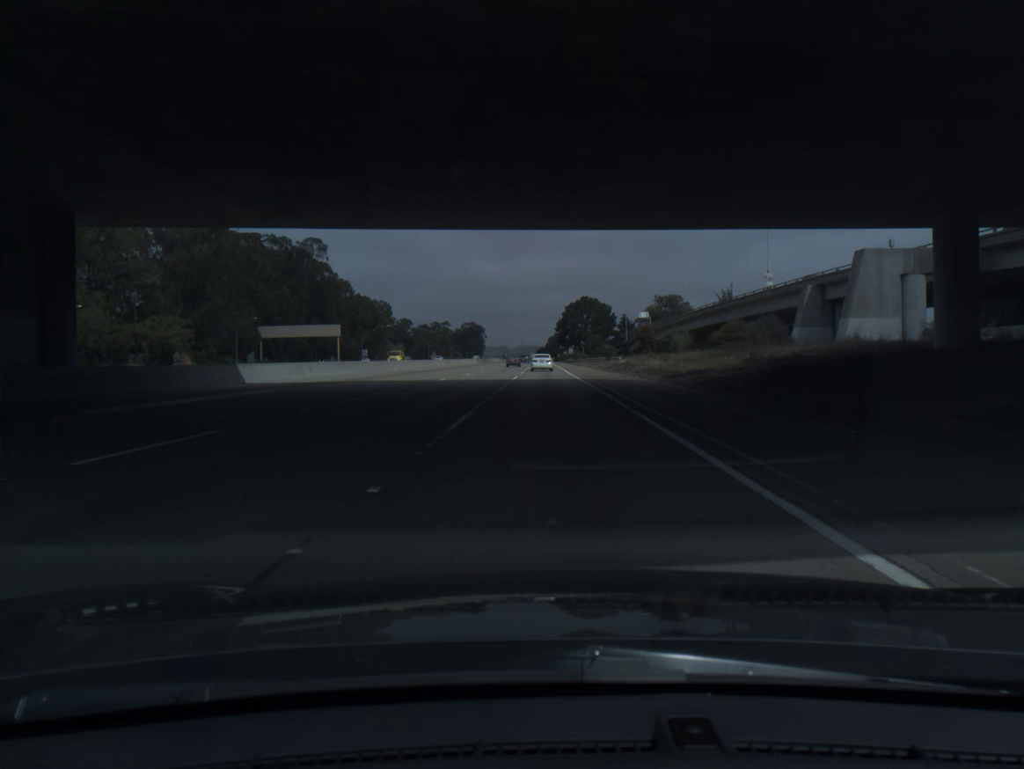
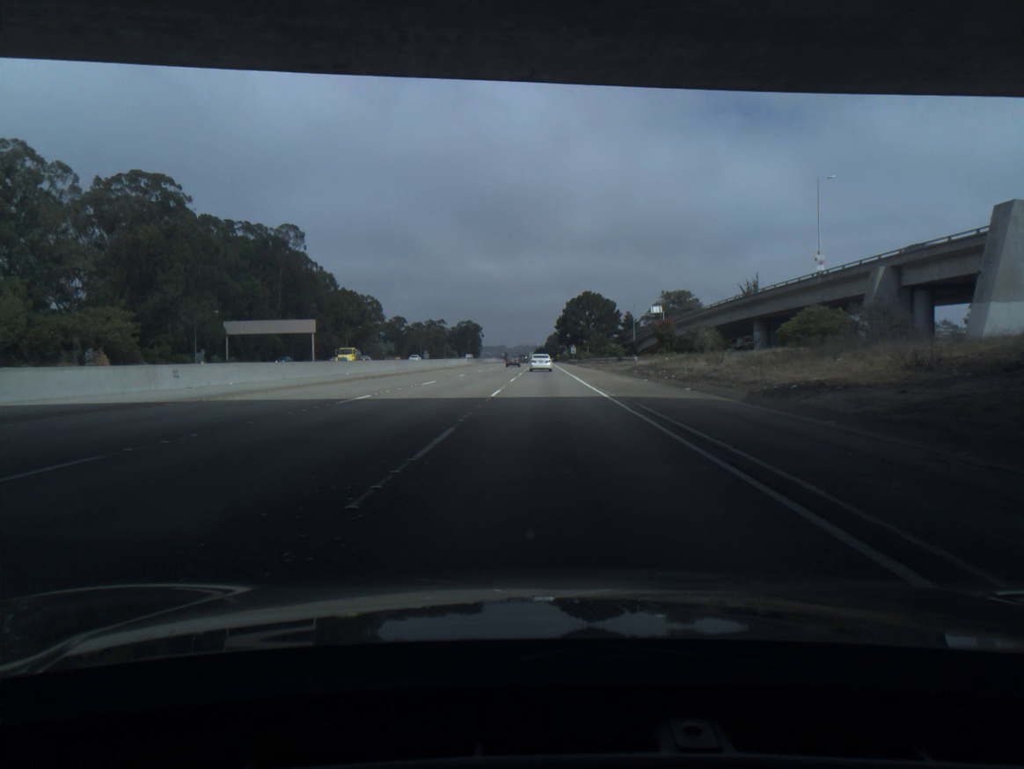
(0.0, +17.9) m; 0°
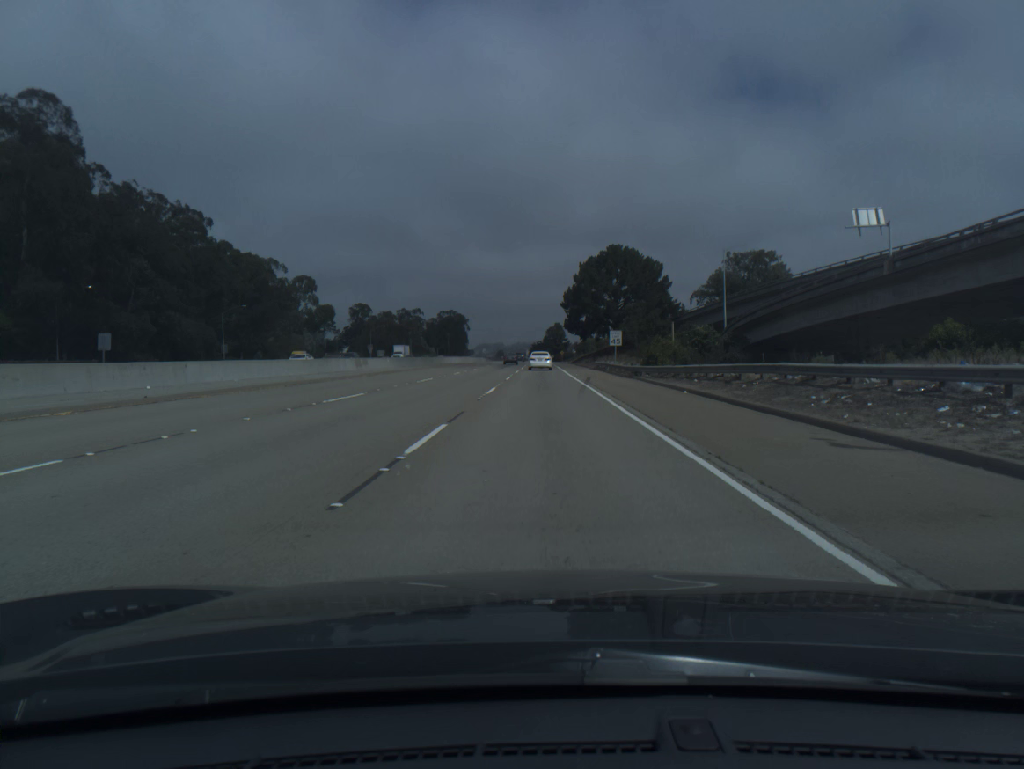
(+0.3, +87.2) m; 0°
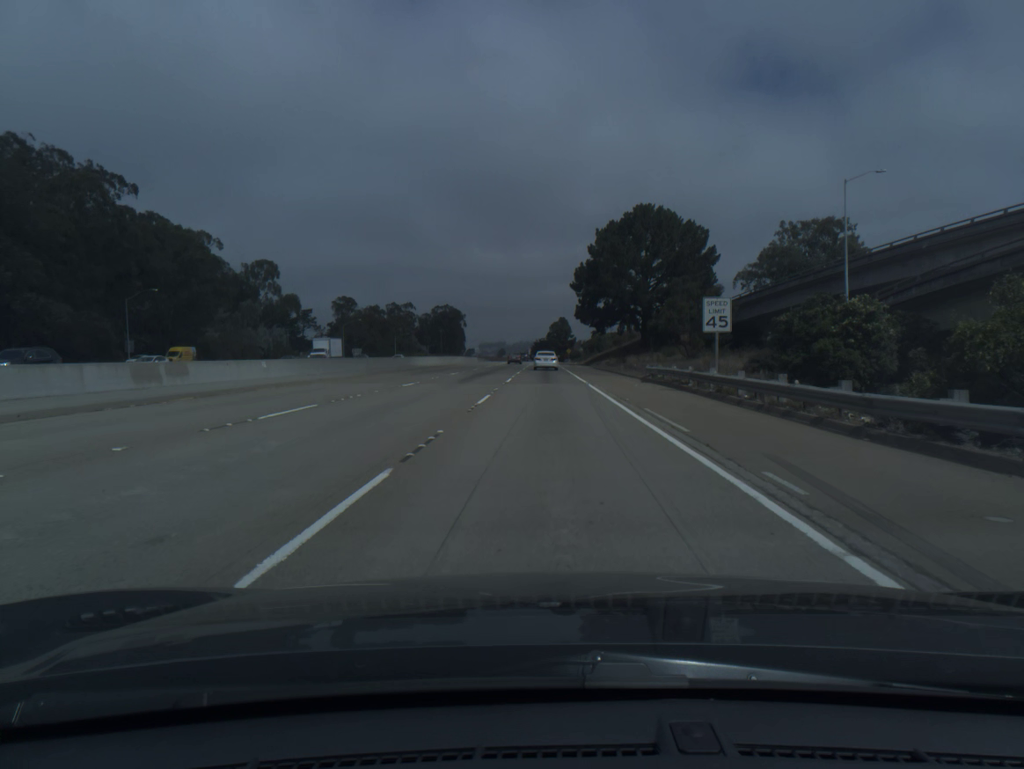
(-0.1, +33.6) m; 0°
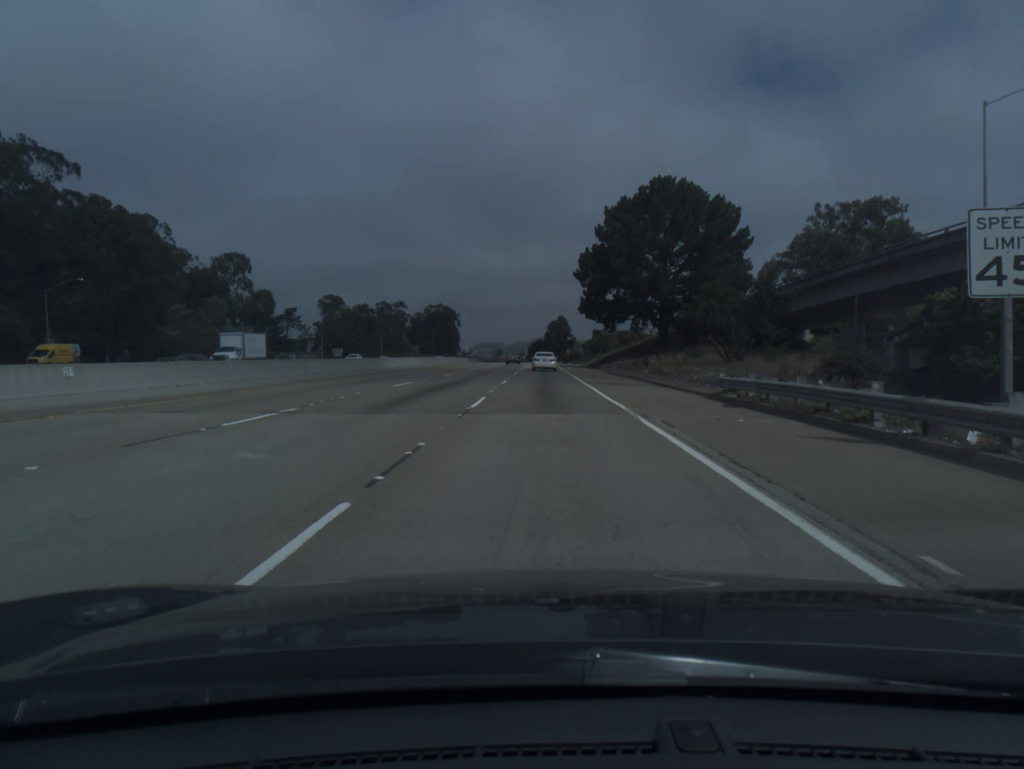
(0.0, +16.5) m; 0°
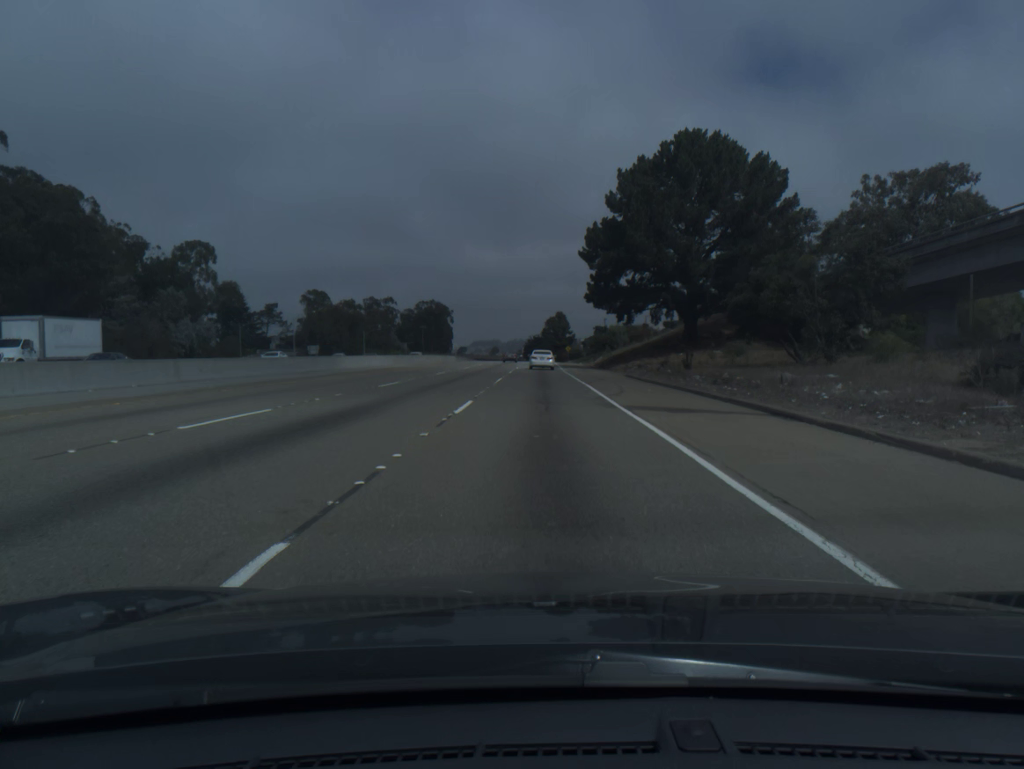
(0.0, +16.3) m; 0°
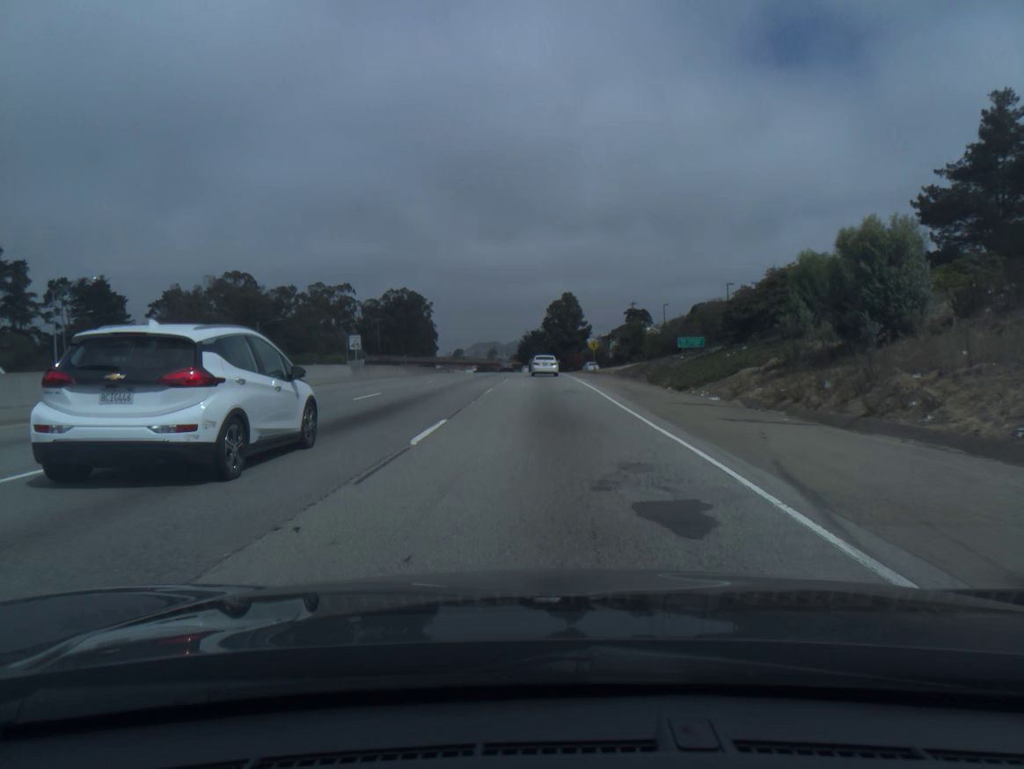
(-0.1, +78.3) m; 0°
